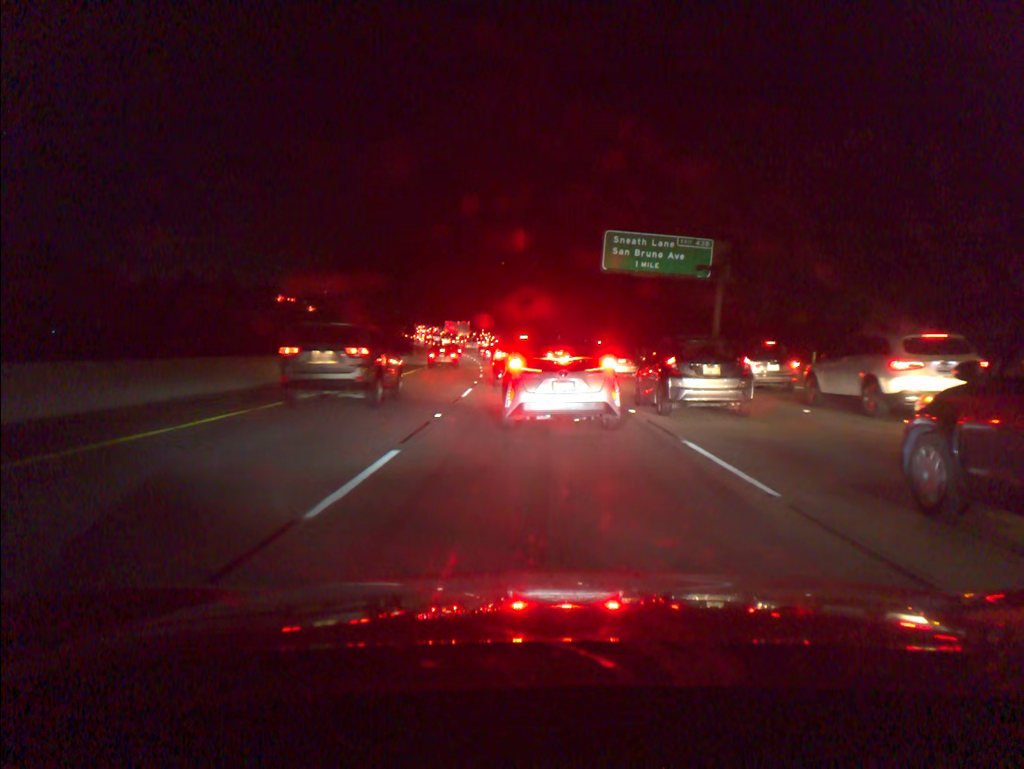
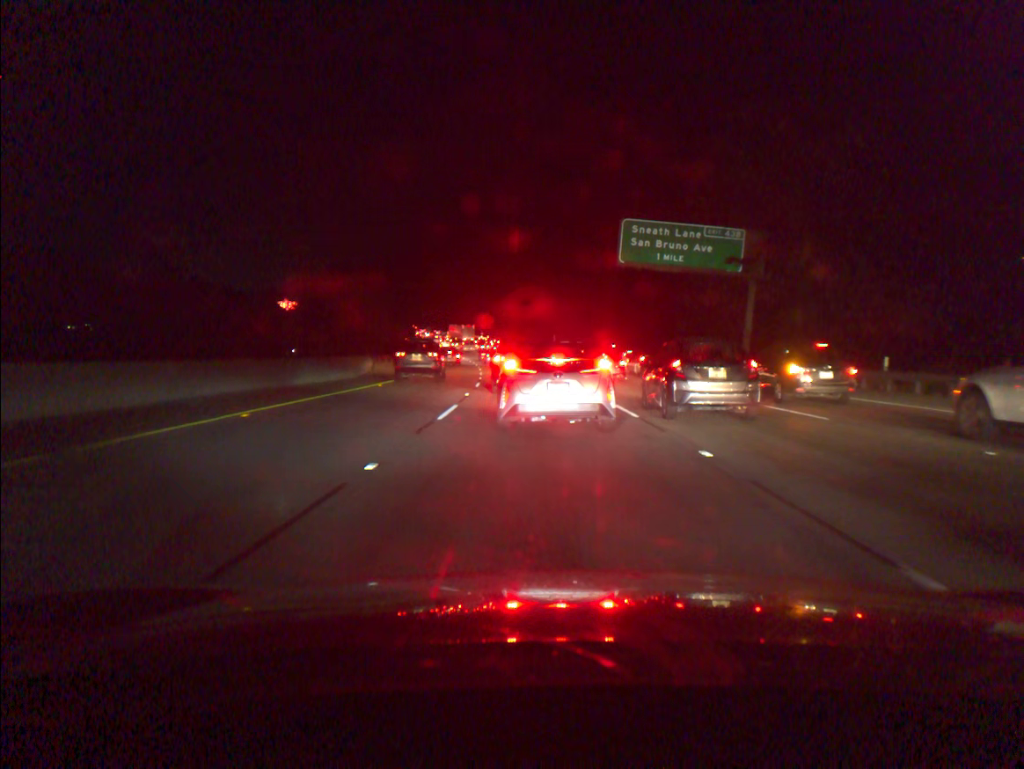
(0.0, +6.3) m; 0°
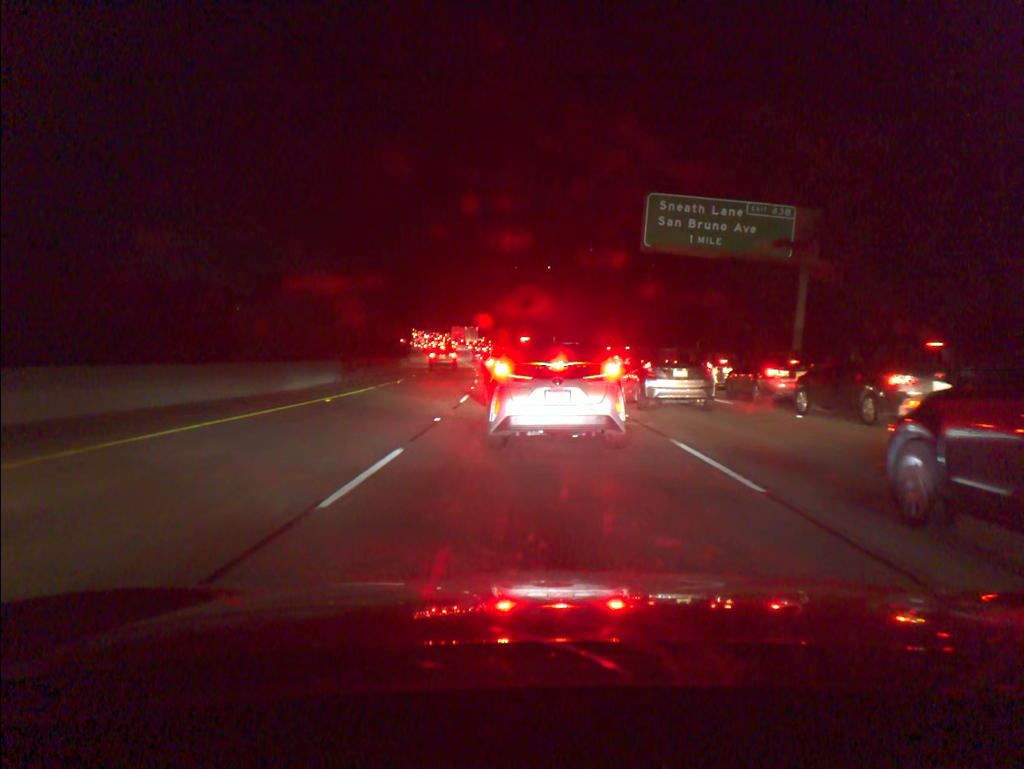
(-0.1, +7.9) m; -1°
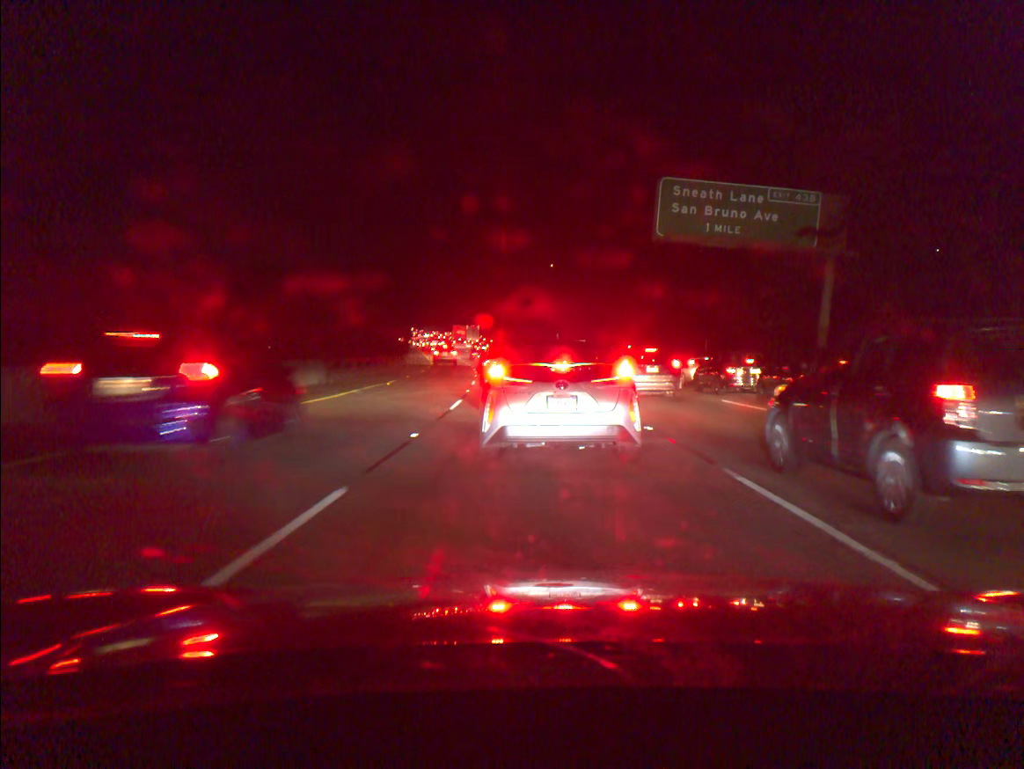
(0.0, +3.1) m; 0°
